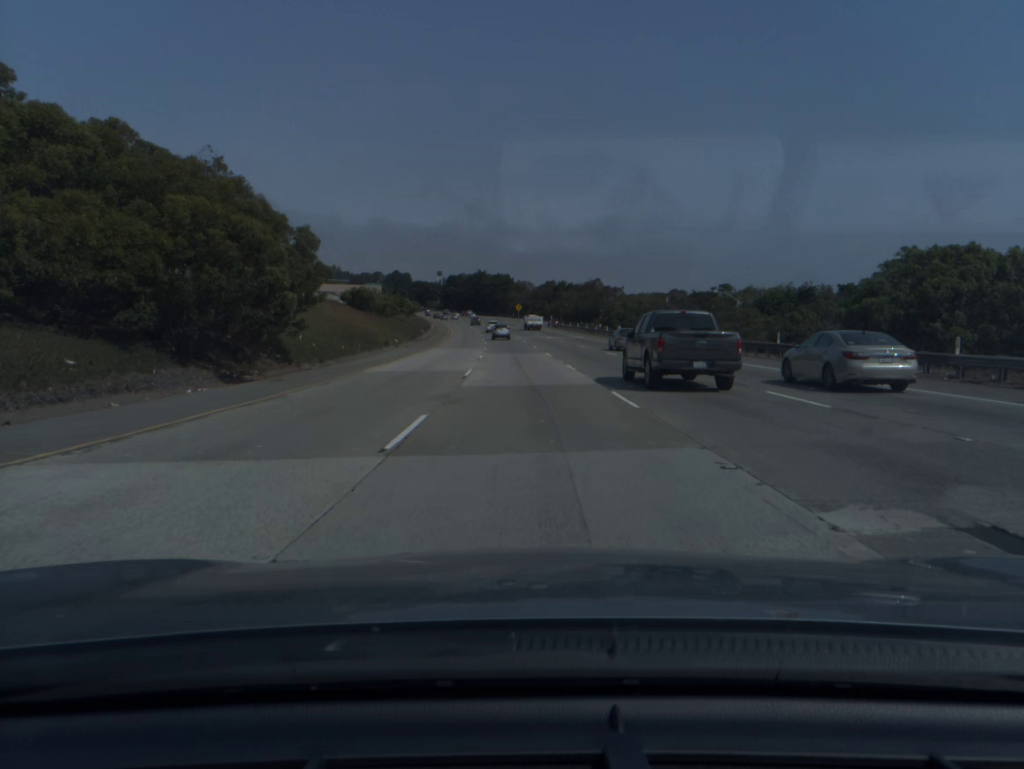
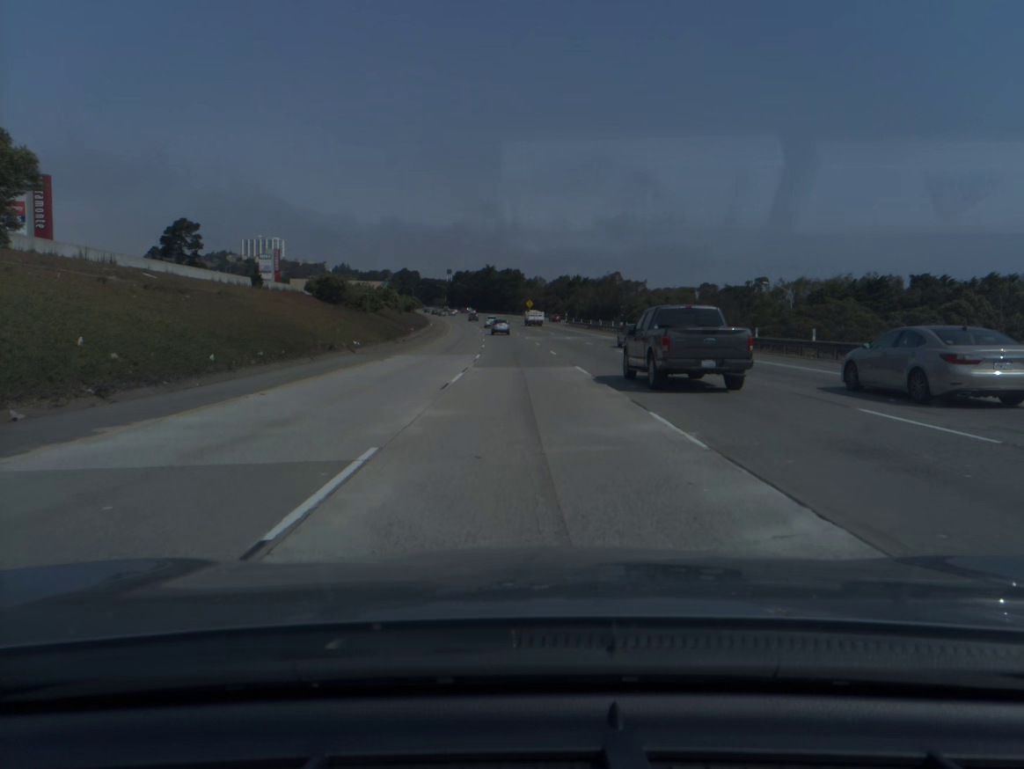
(-0.1, +19.7) m; -1°
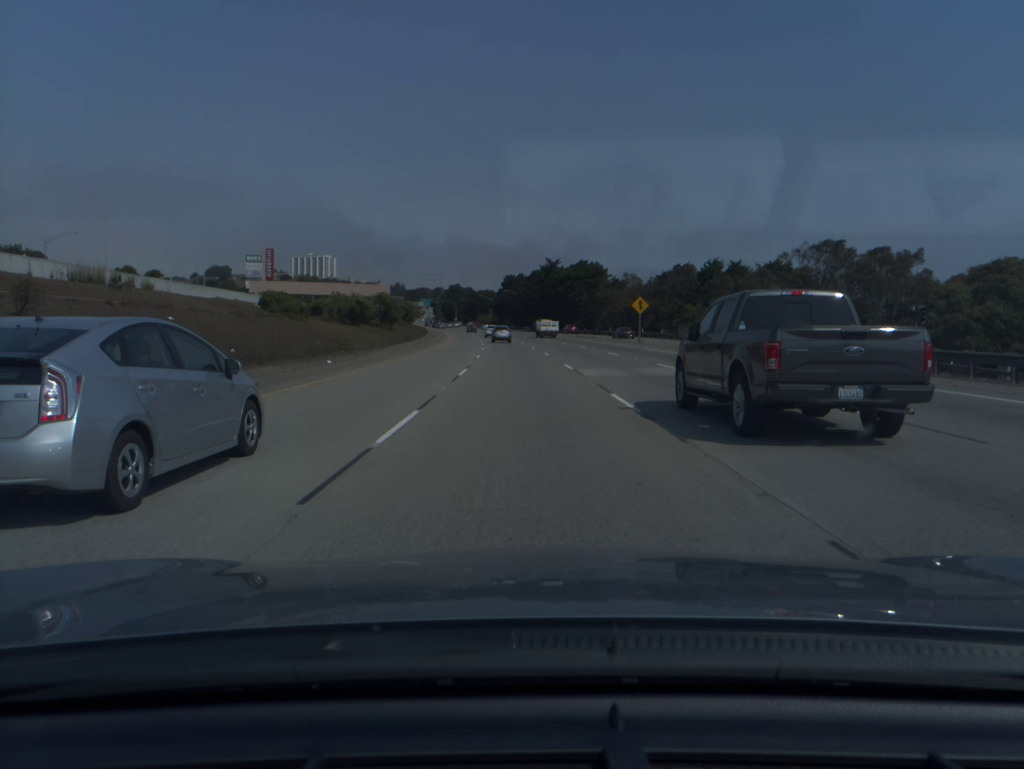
(-3.7, +97.9) m; -5°
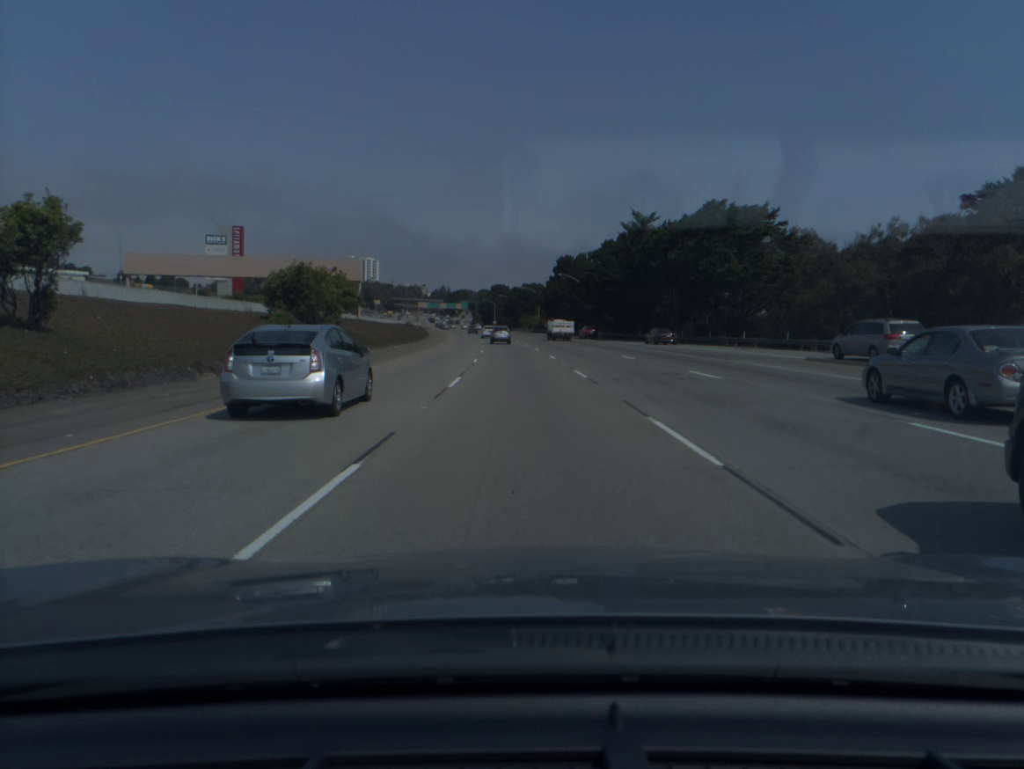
(-2.5, +77.9) m; -4°
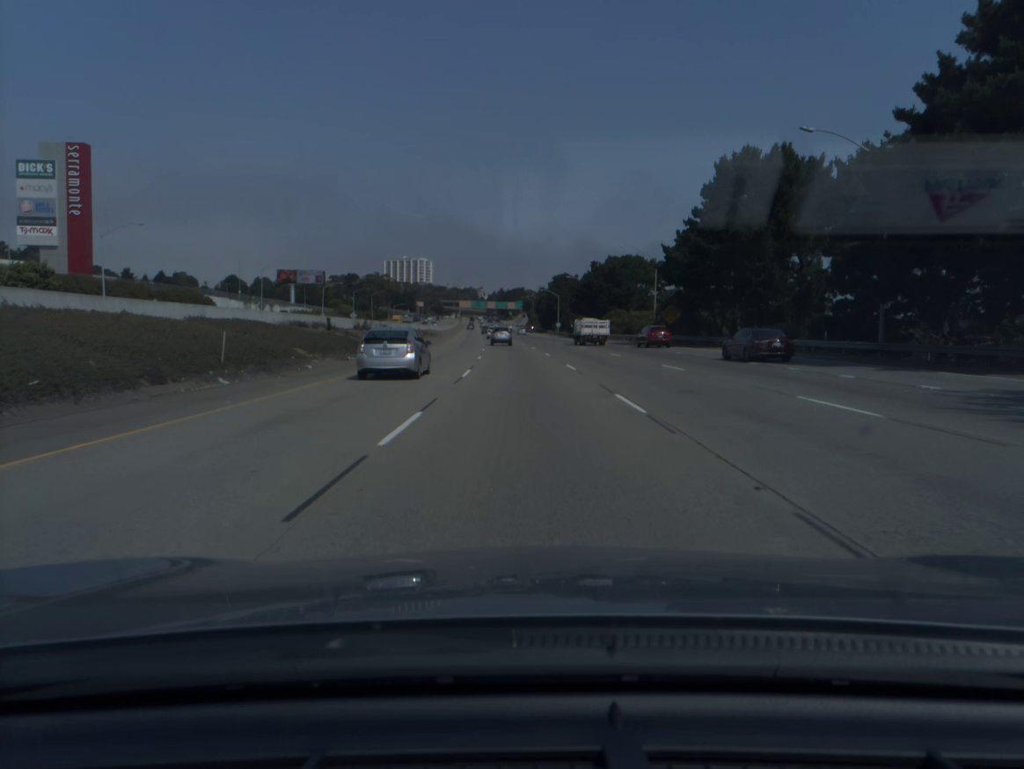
(-3.9, +96.9) m; -4°
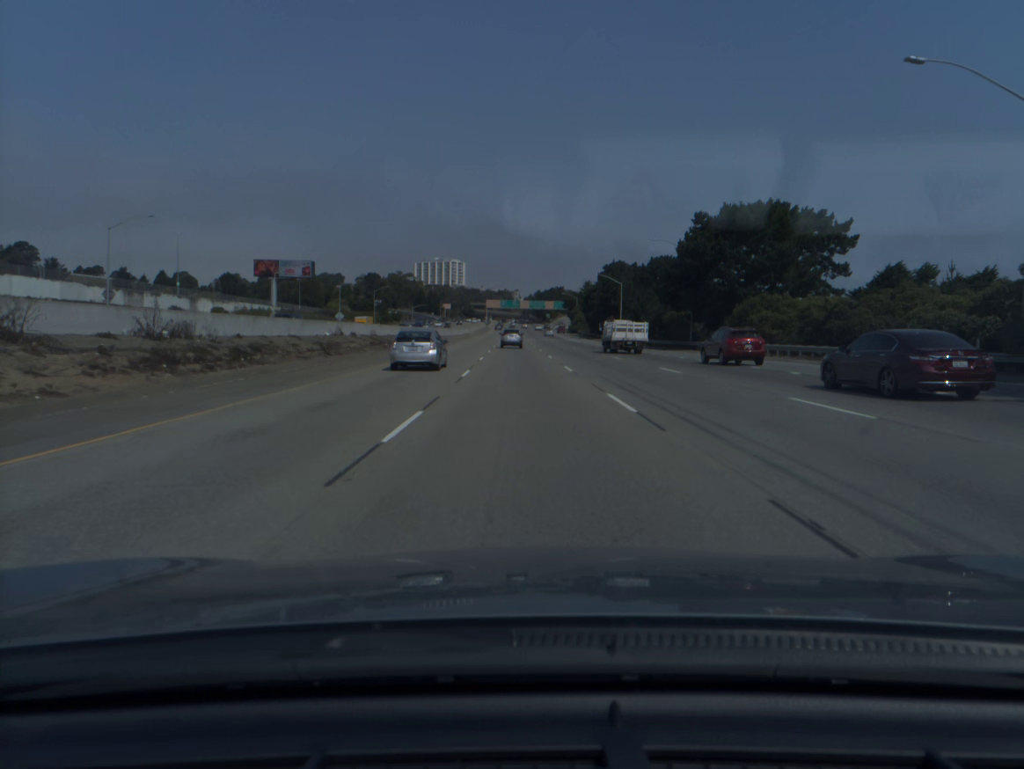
(-1.4, +58.0) m; -3°
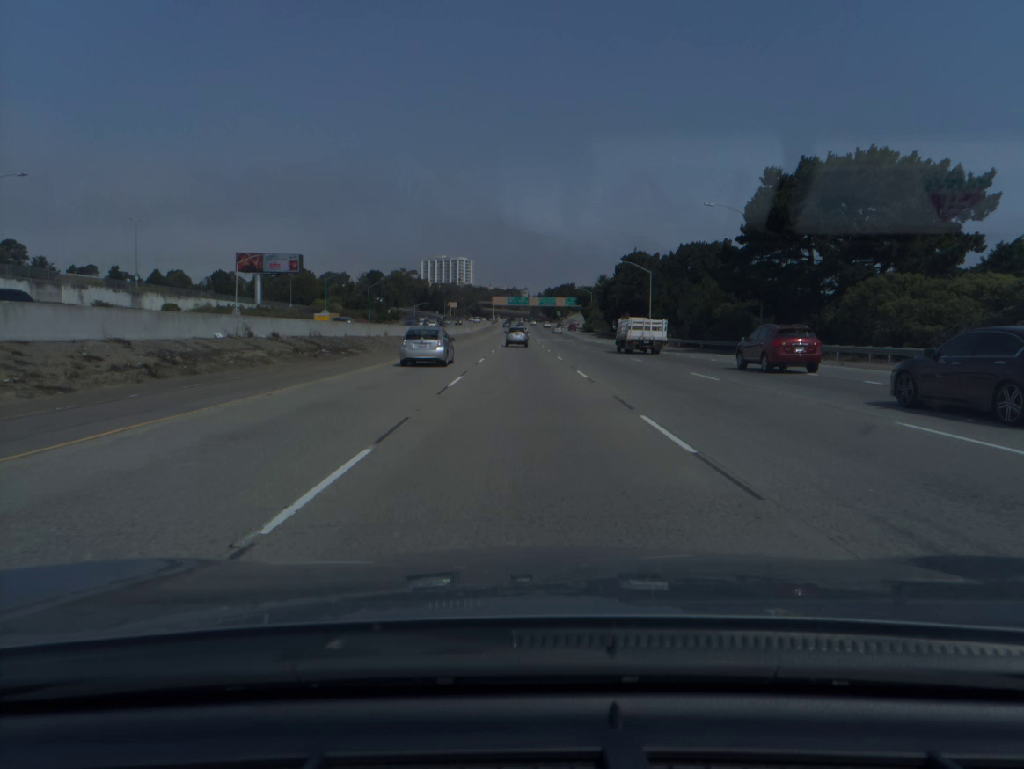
(-0.1, +19.3) m; -1°
